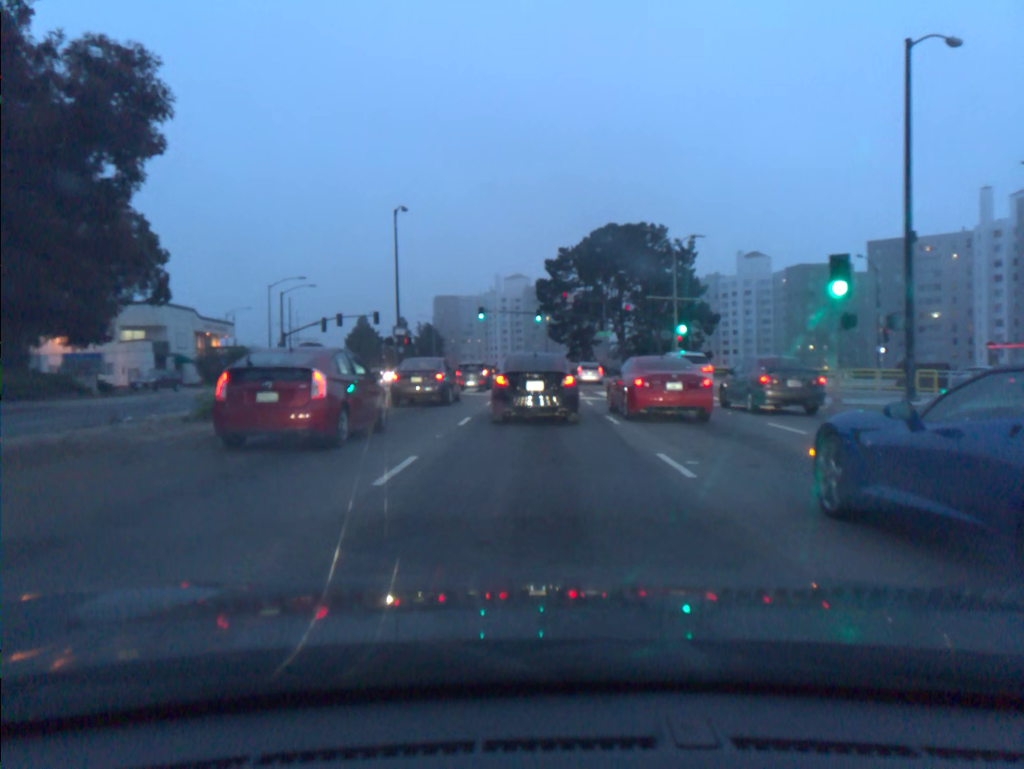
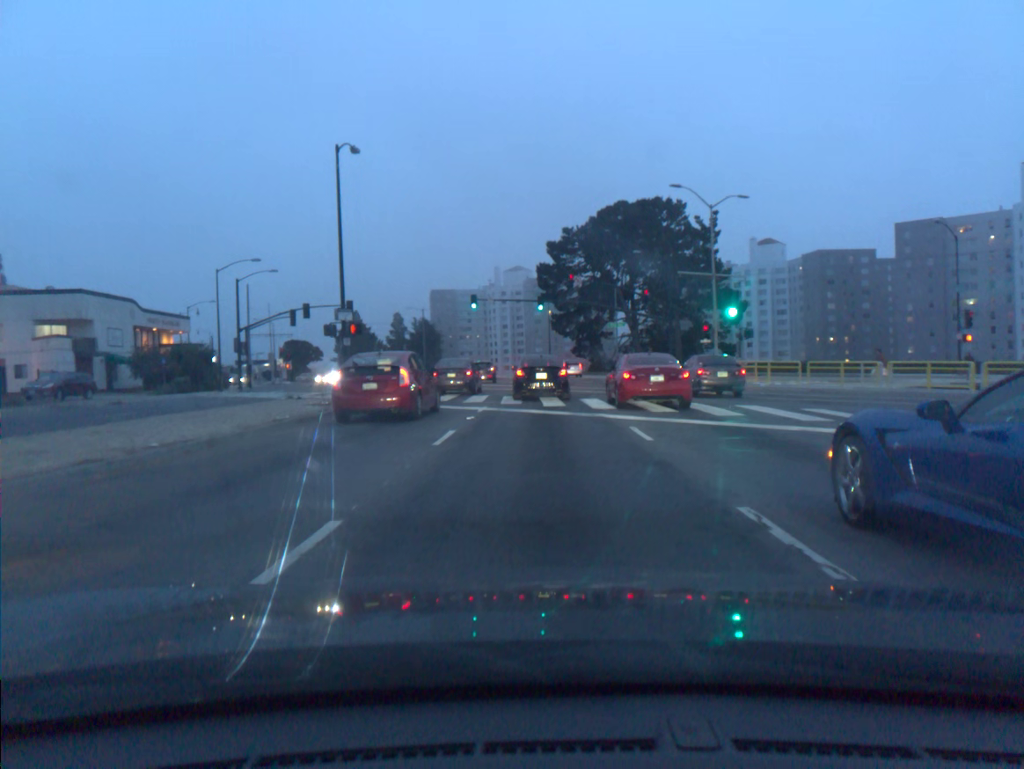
(-0.2, +11.5) m; -1°
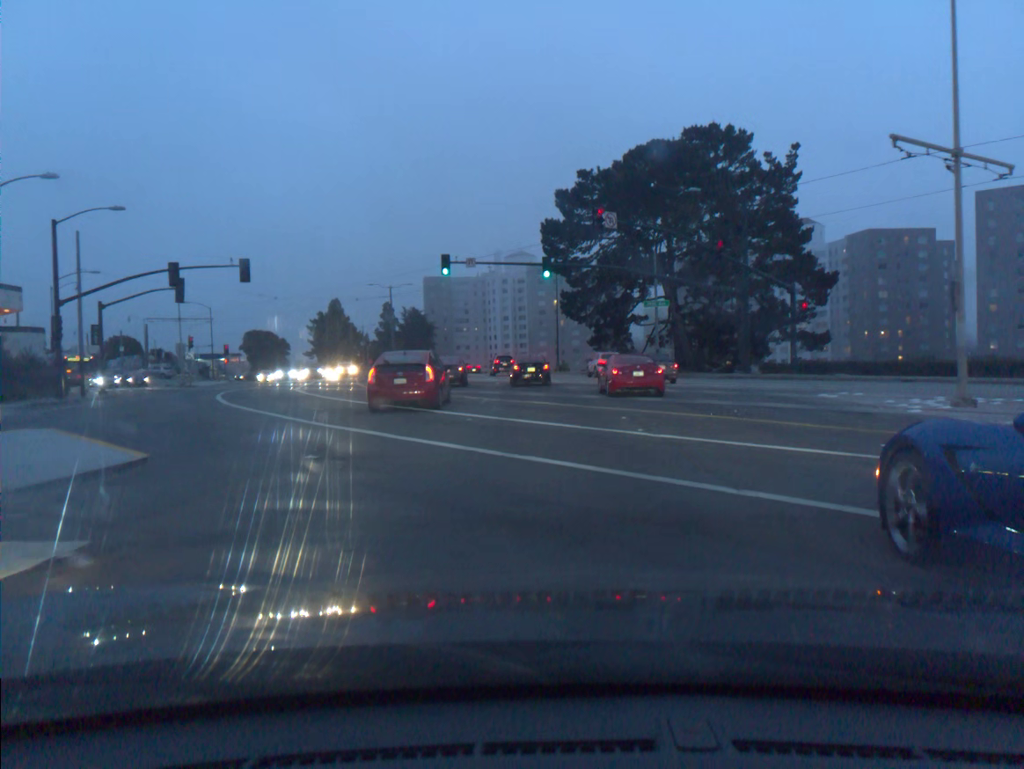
(0.0, +25.4) m; 0°
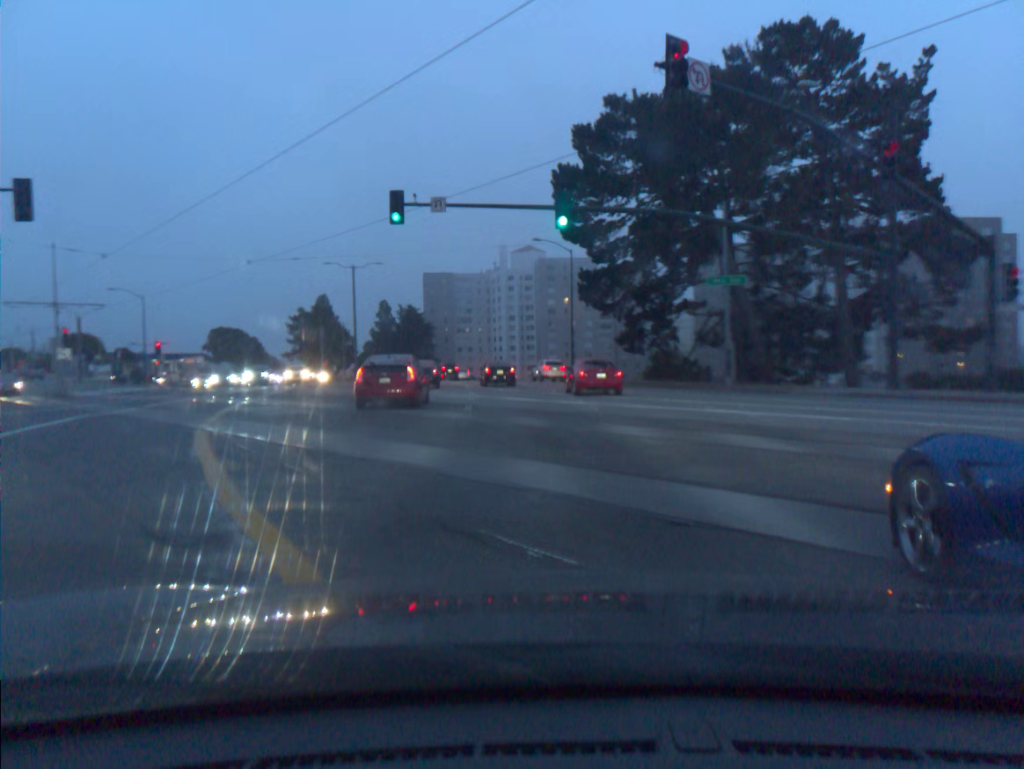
(-0.1, +19.3) m; -1°
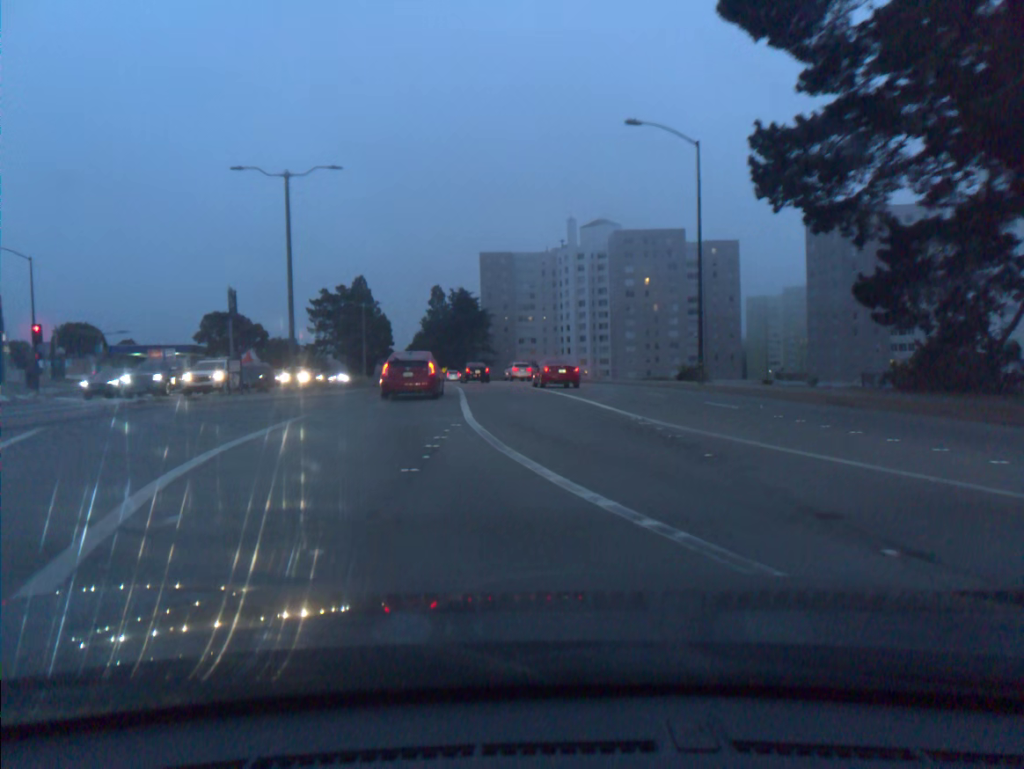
(-1.2, +29.9) m; -5°
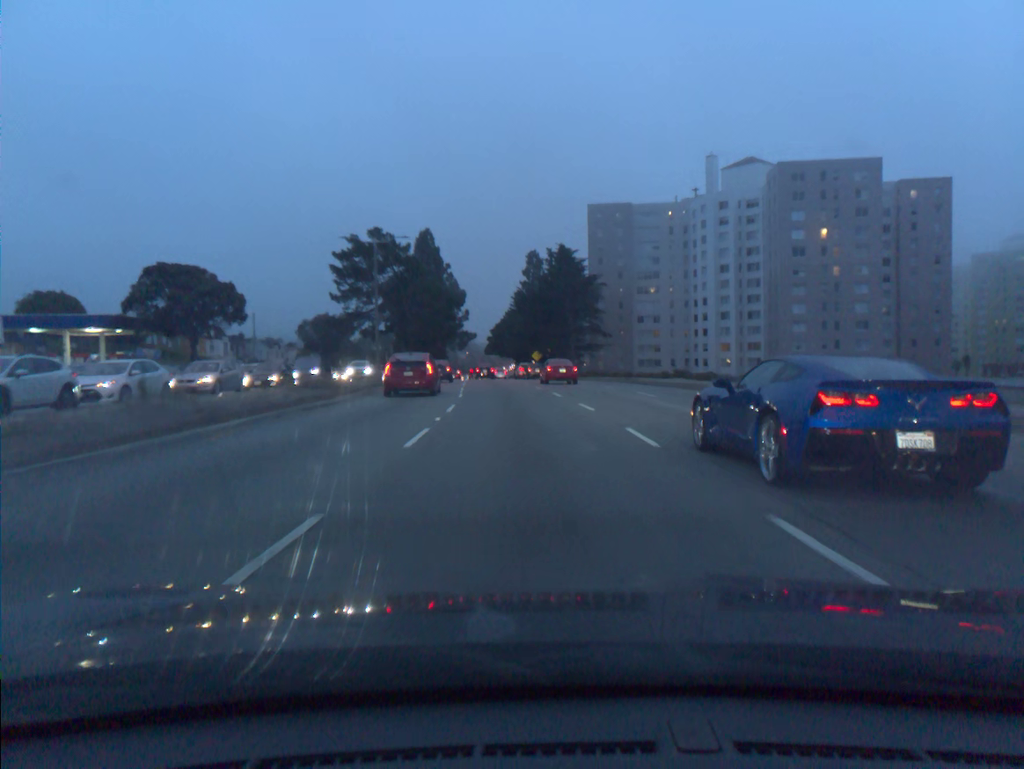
(-2.8, +43.3) m; -8°
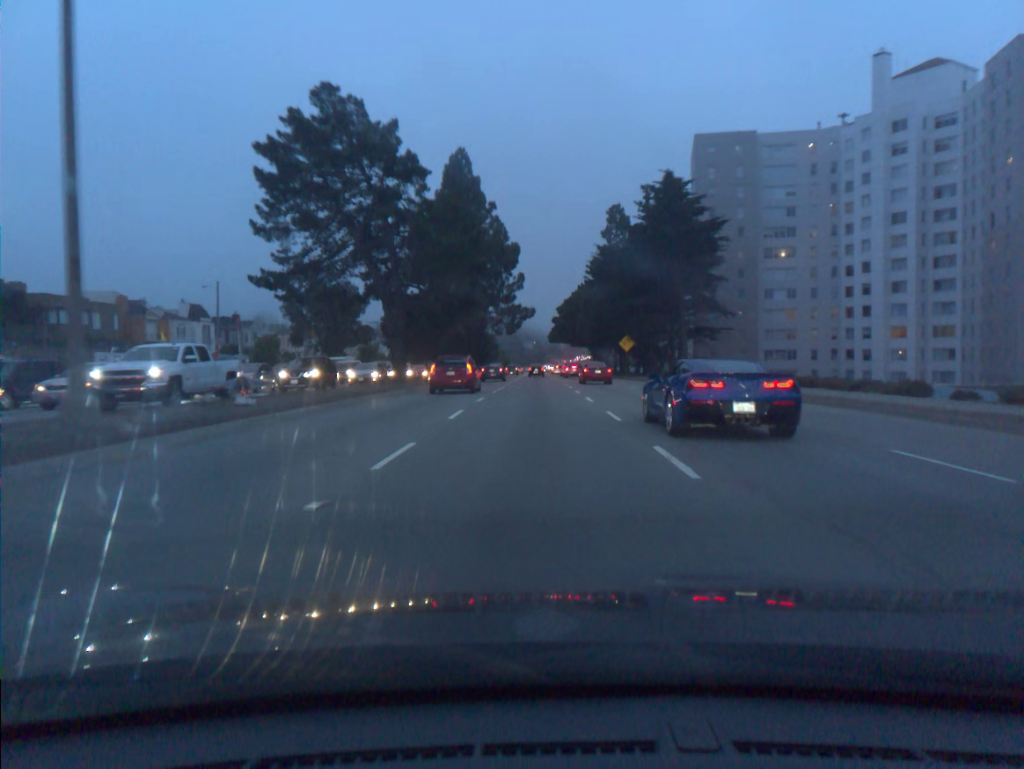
(-2.0, +39.2) m; -5°
